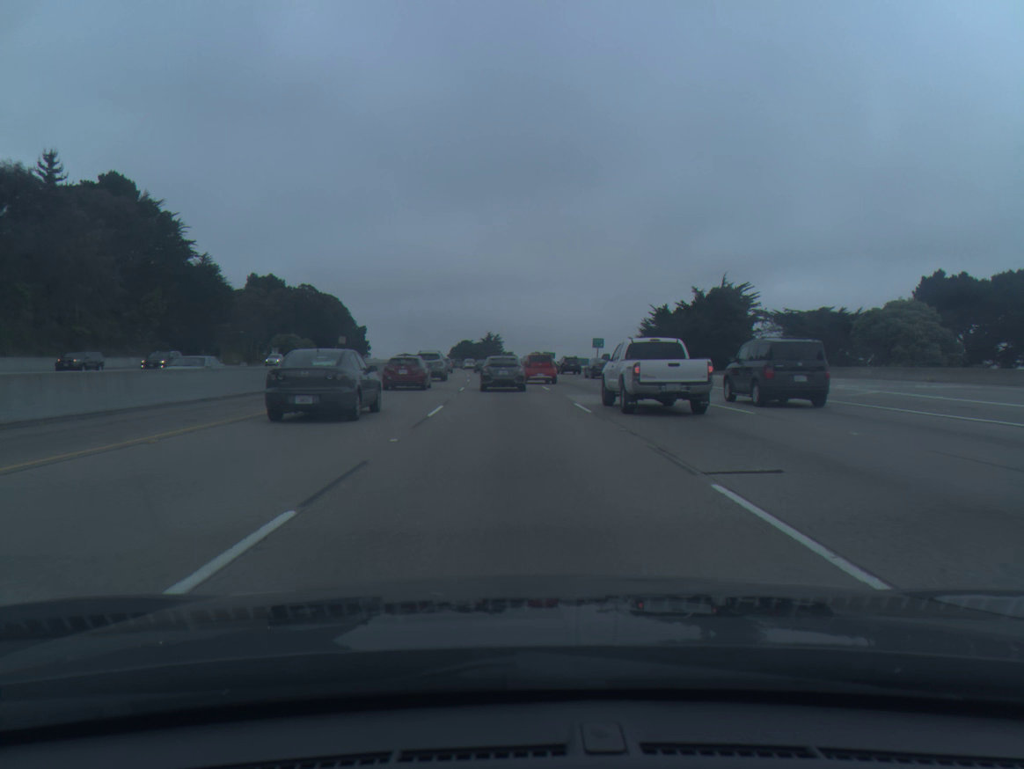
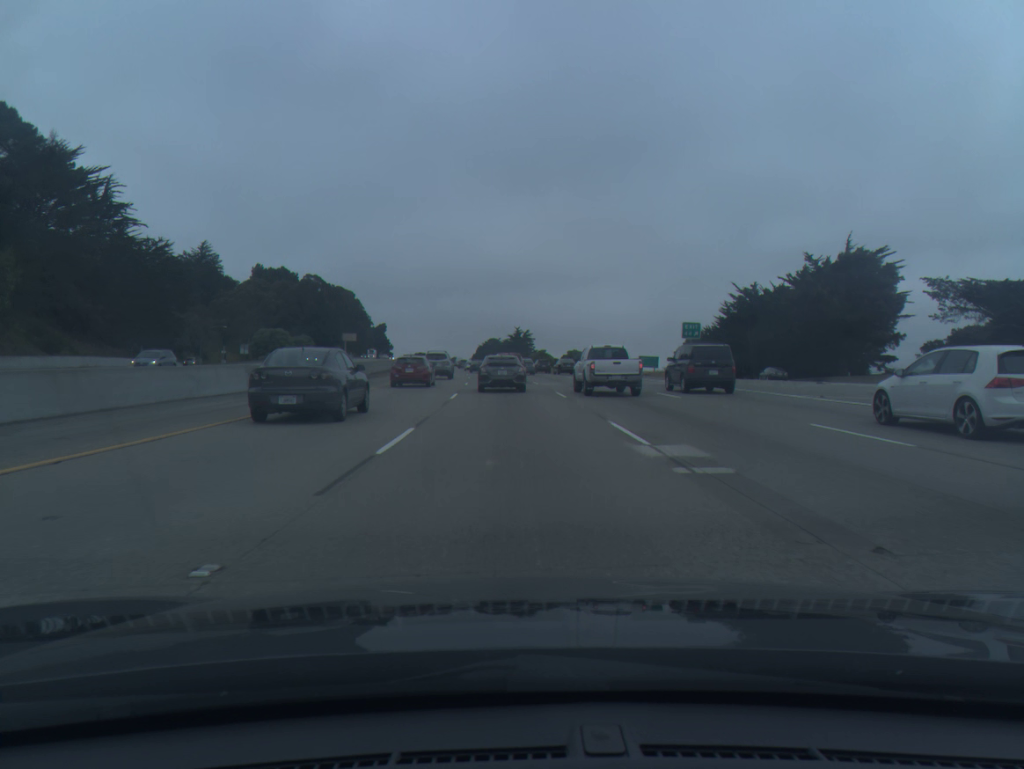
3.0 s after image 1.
(-0.6, +36.0) m; -2°
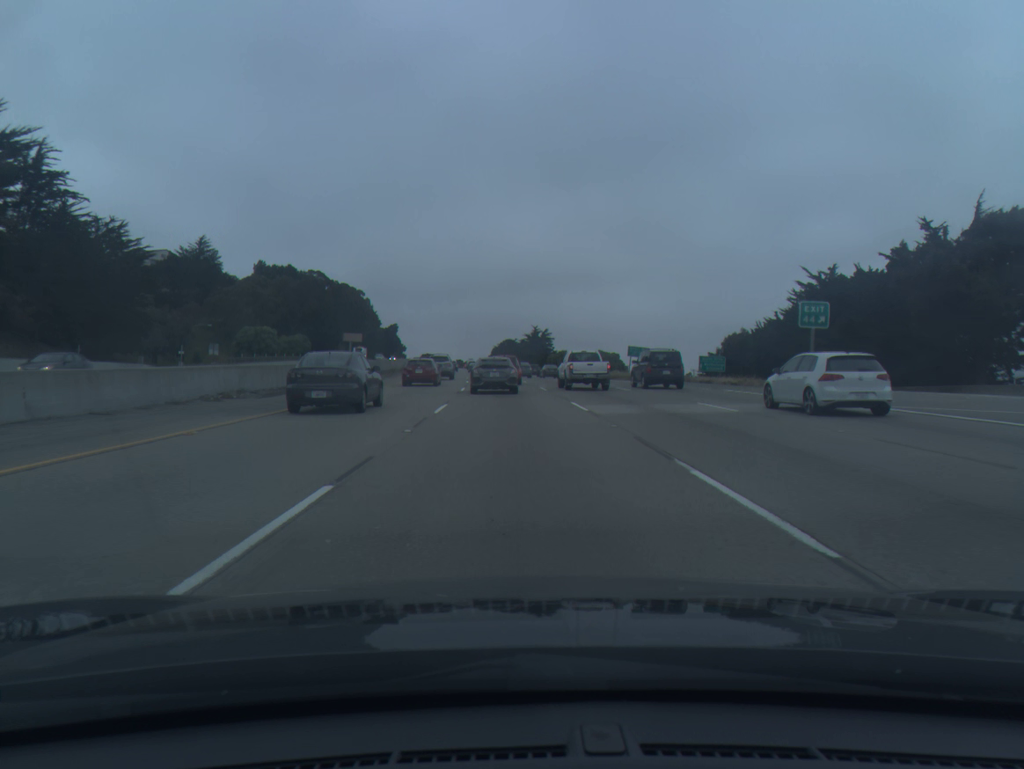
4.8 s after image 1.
(-0.3, +20.9) m; -1°
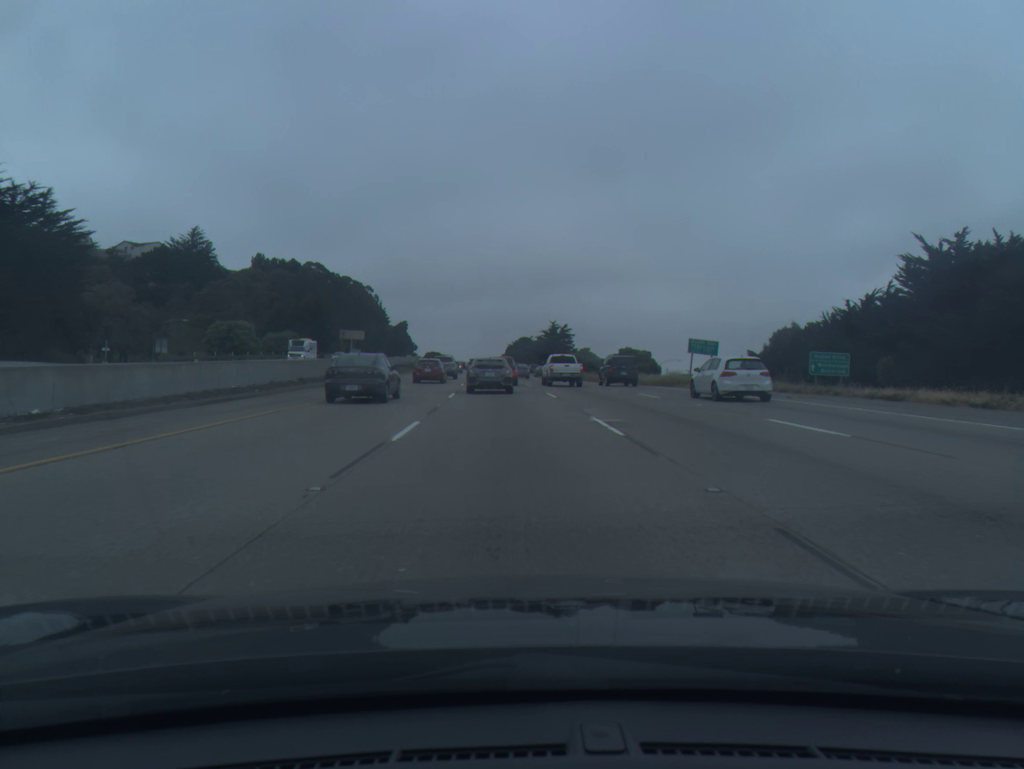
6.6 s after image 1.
(-0.2, +21.0) m; -1°
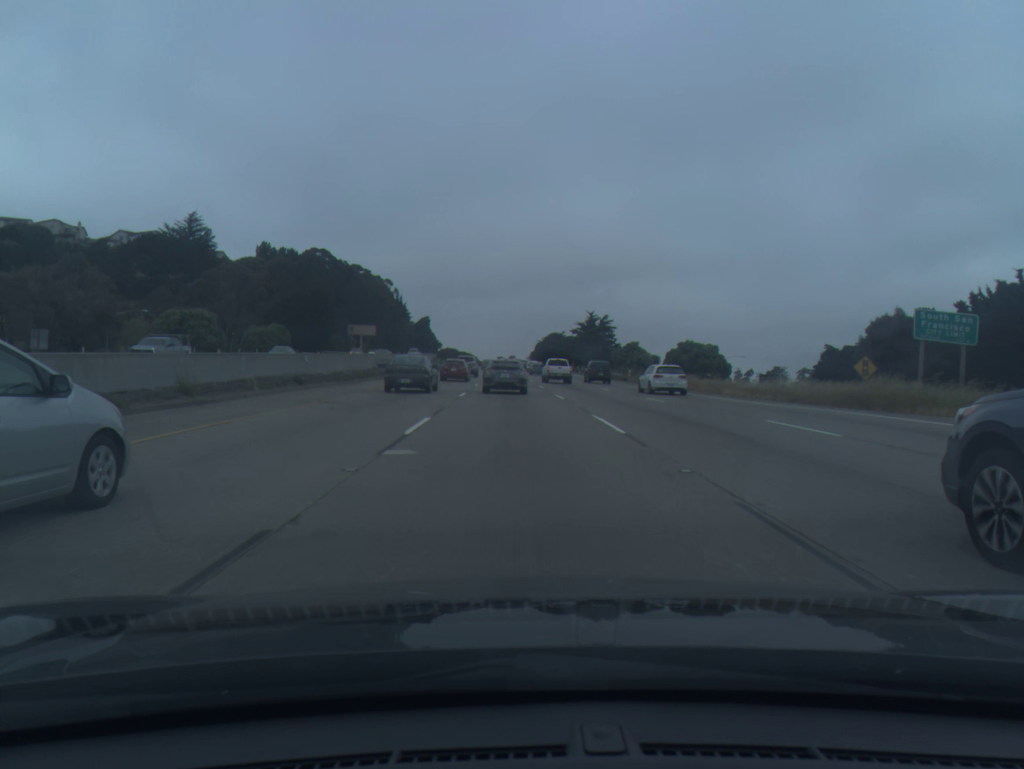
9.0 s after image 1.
(-0.6, +28.3) m; -2°
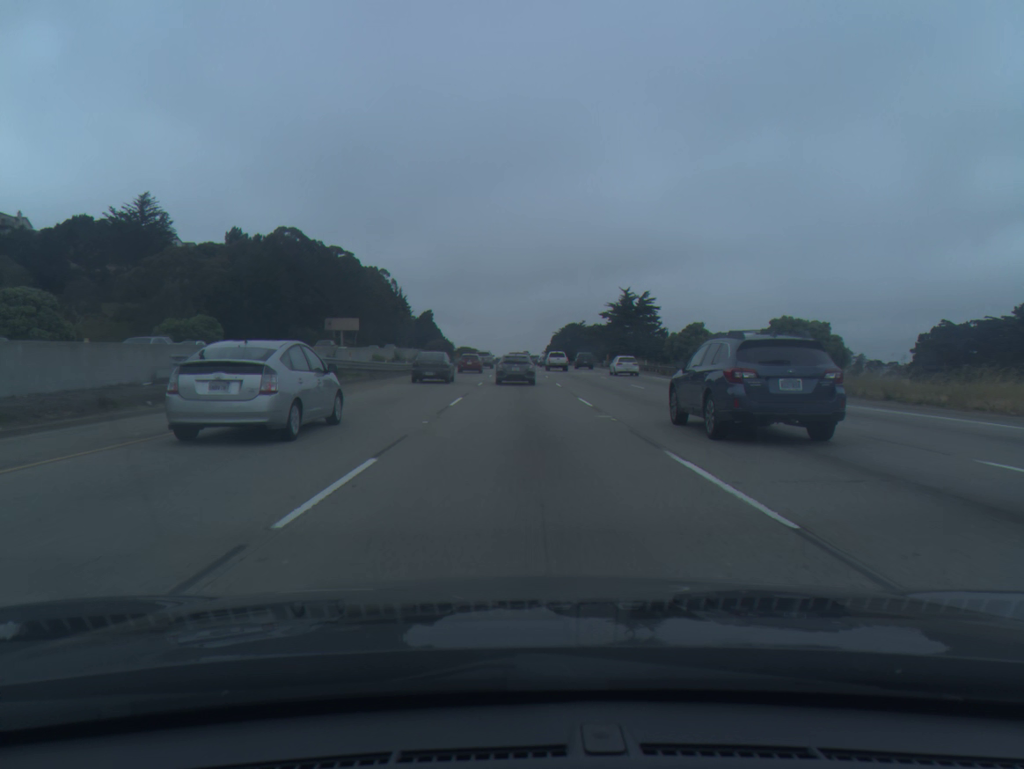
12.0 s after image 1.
(-0.4, +36.9) m; -1°
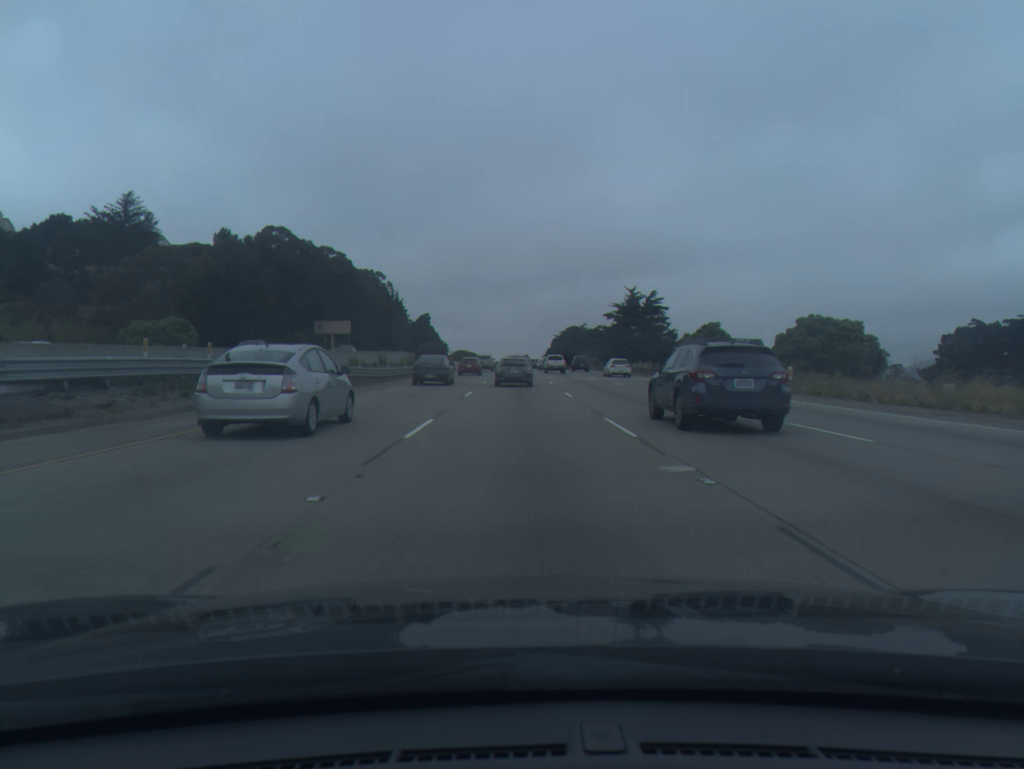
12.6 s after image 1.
(0.0, +7.9) m; 0°
